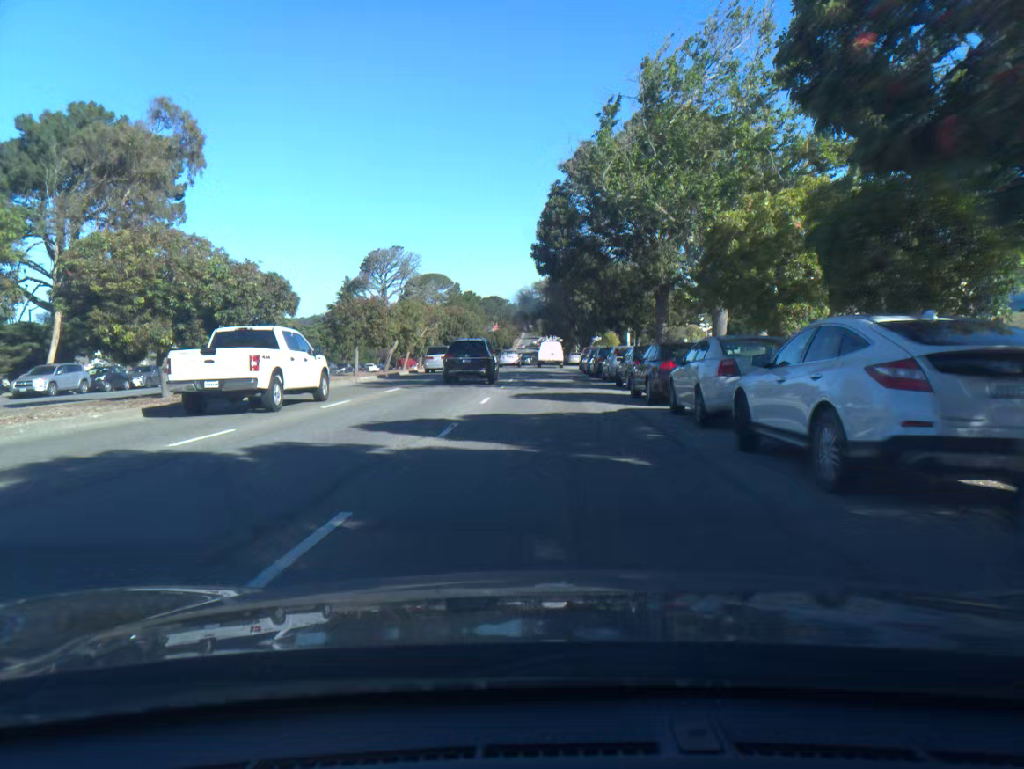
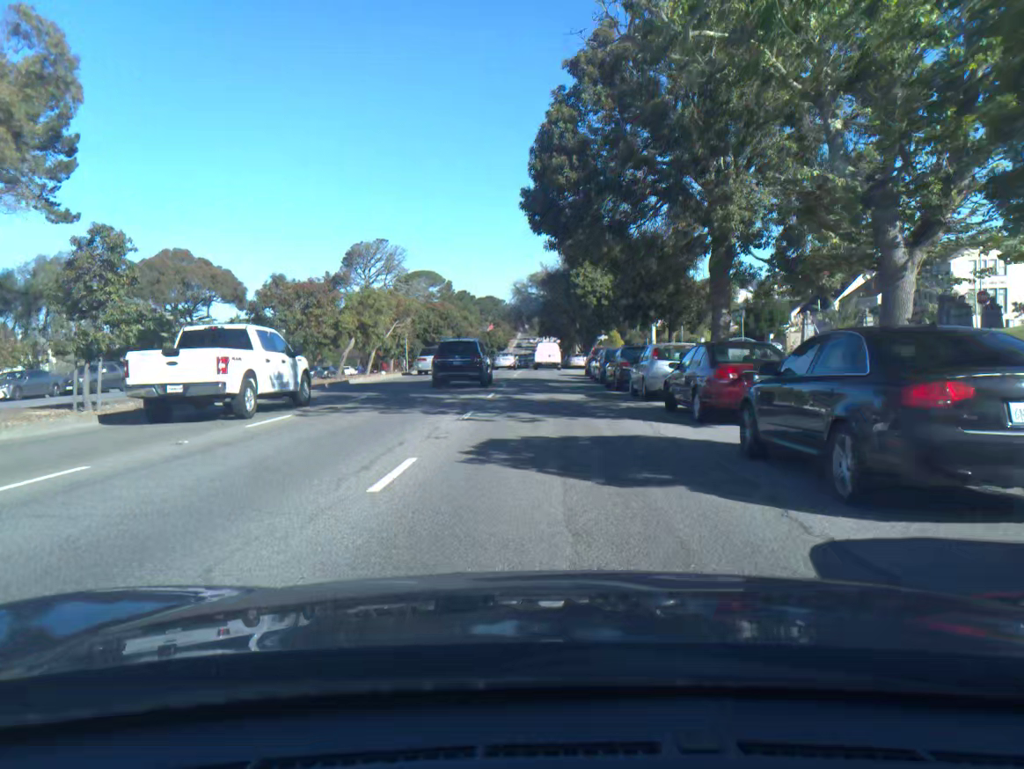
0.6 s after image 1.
(0.0, +11.7) m; 0°
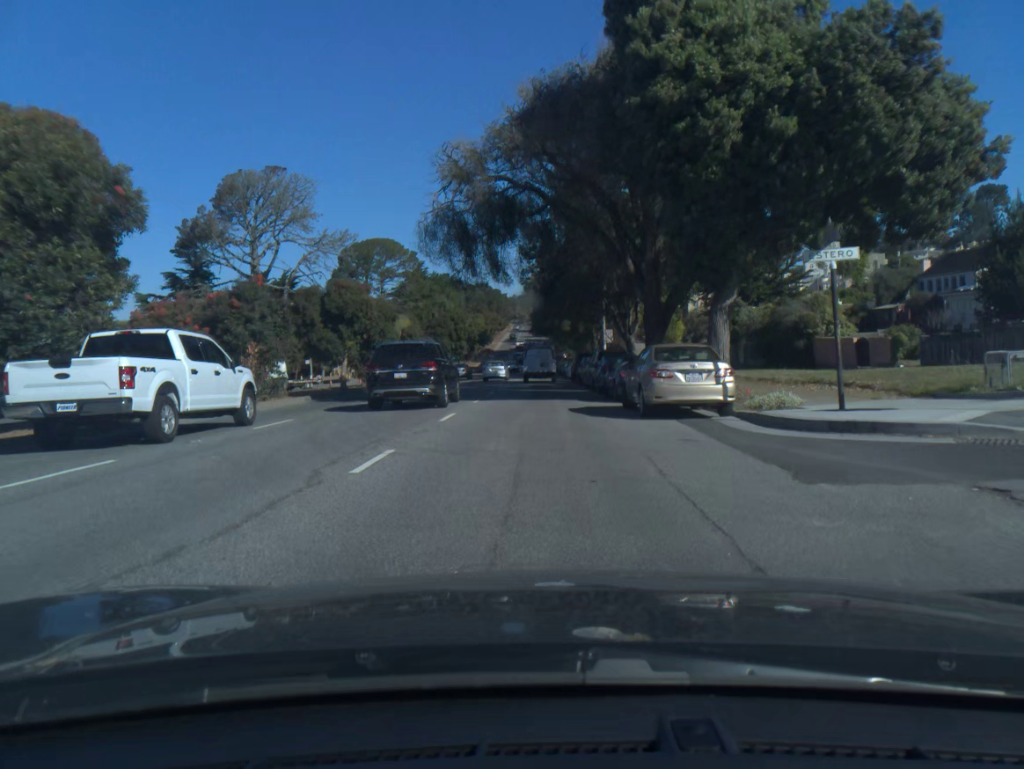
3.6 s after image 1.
(+0.5, +56.5) m; 0°
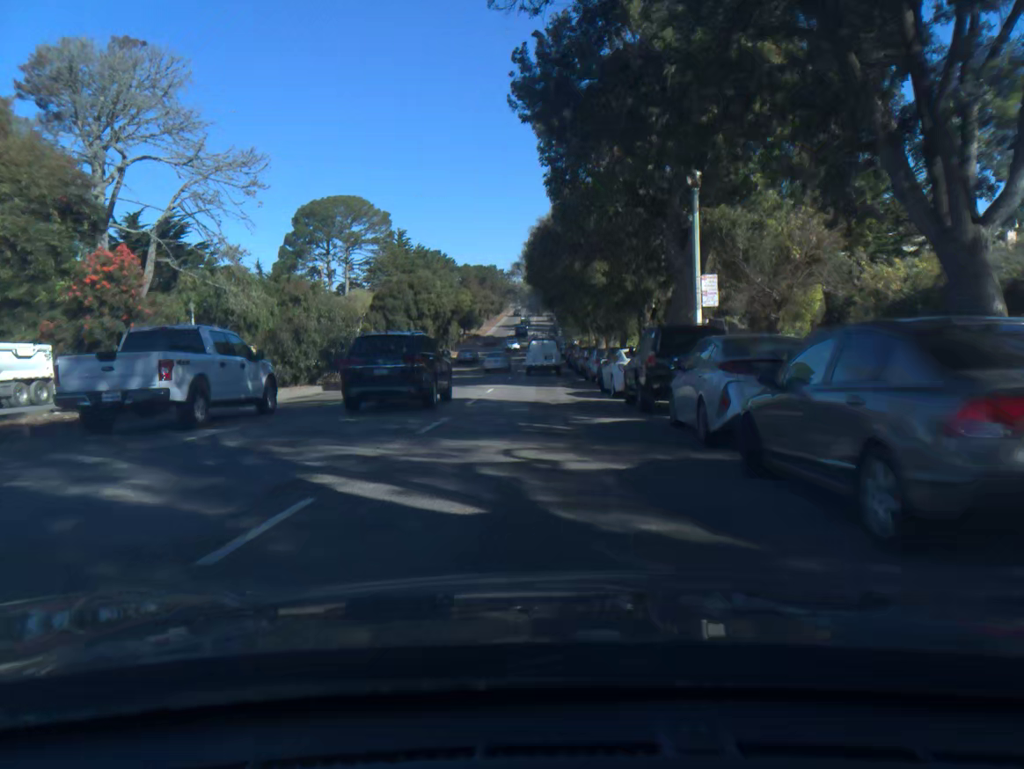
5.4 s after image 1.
(-0.2, +32.4) m; -1°
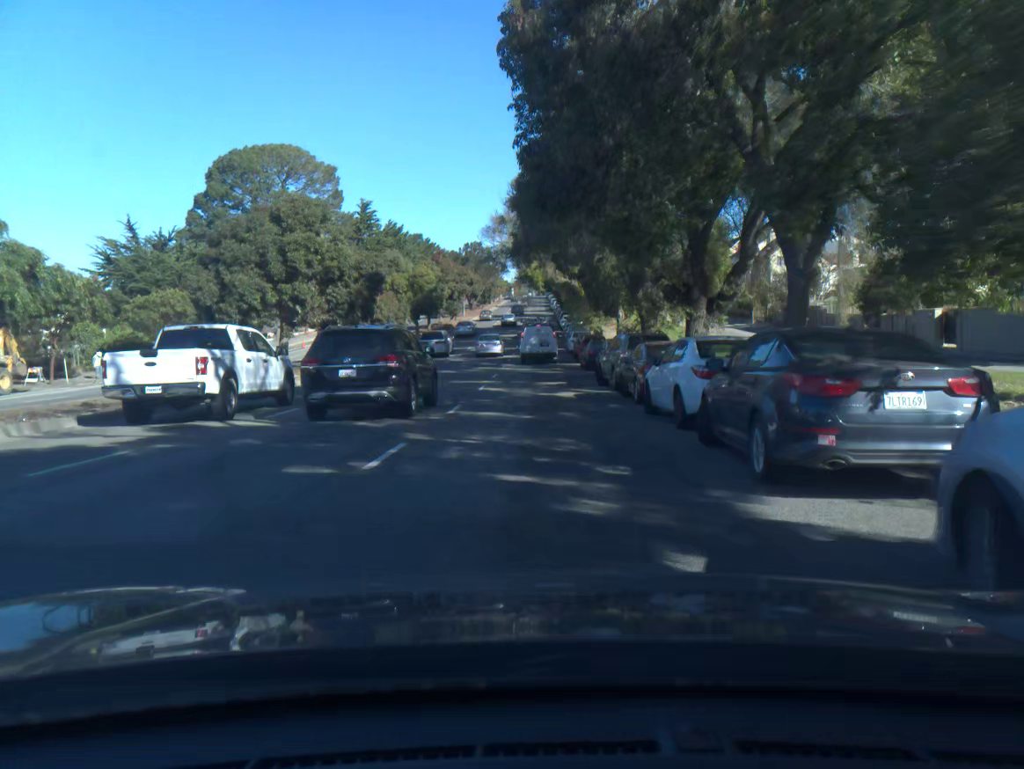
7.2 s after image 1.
(0.0, +32.3) m; 0°
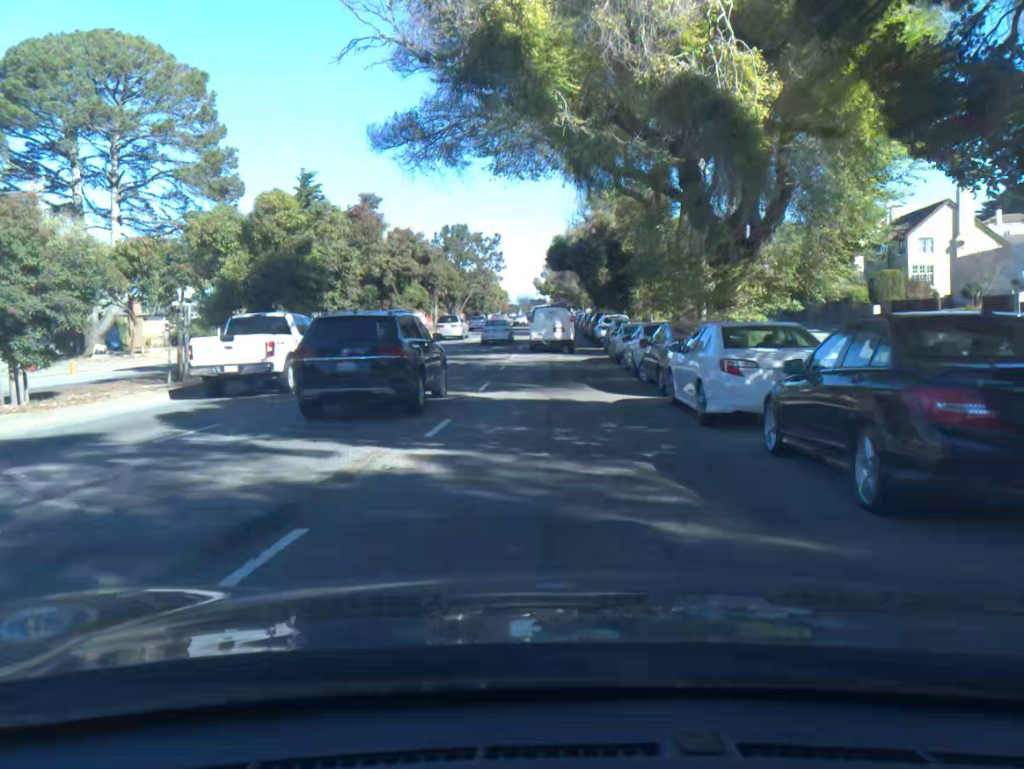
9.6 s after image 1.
(-0.2, +41.7) m; -1°
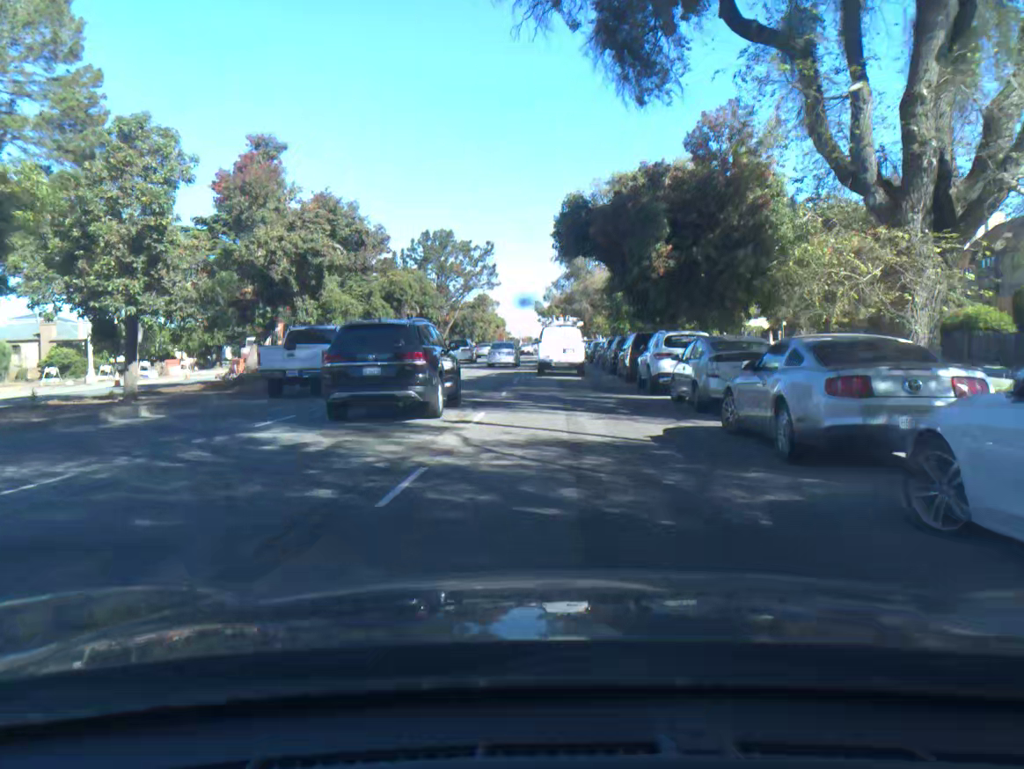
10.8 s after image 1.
(0.0, +18.8) m; 0°
